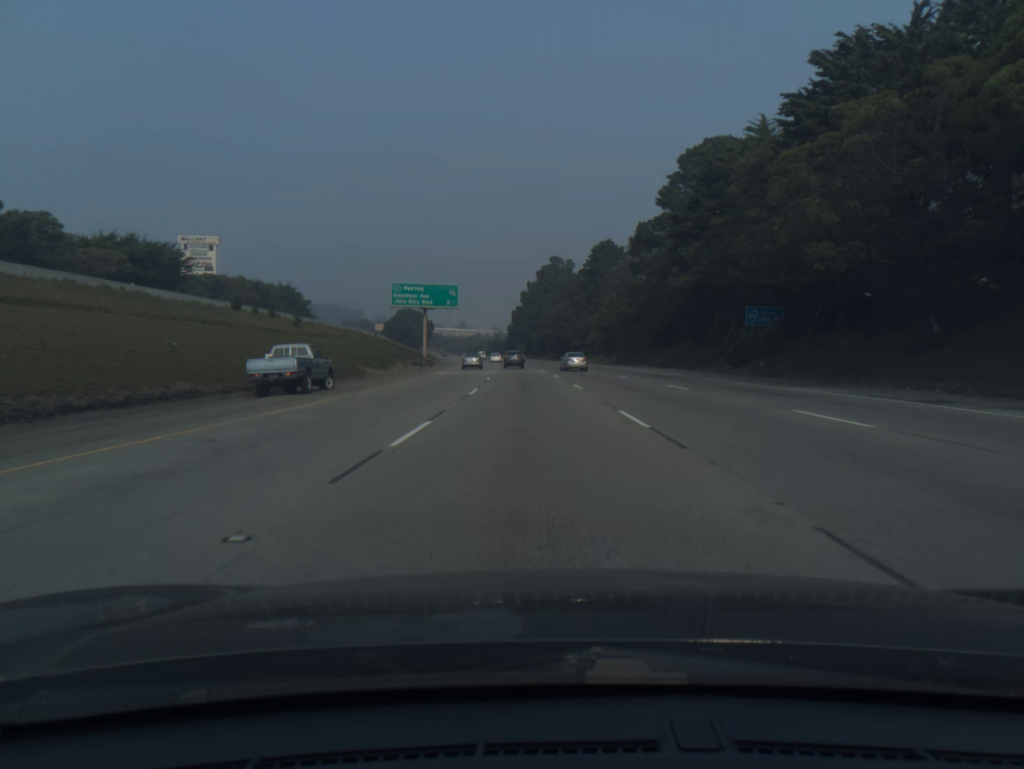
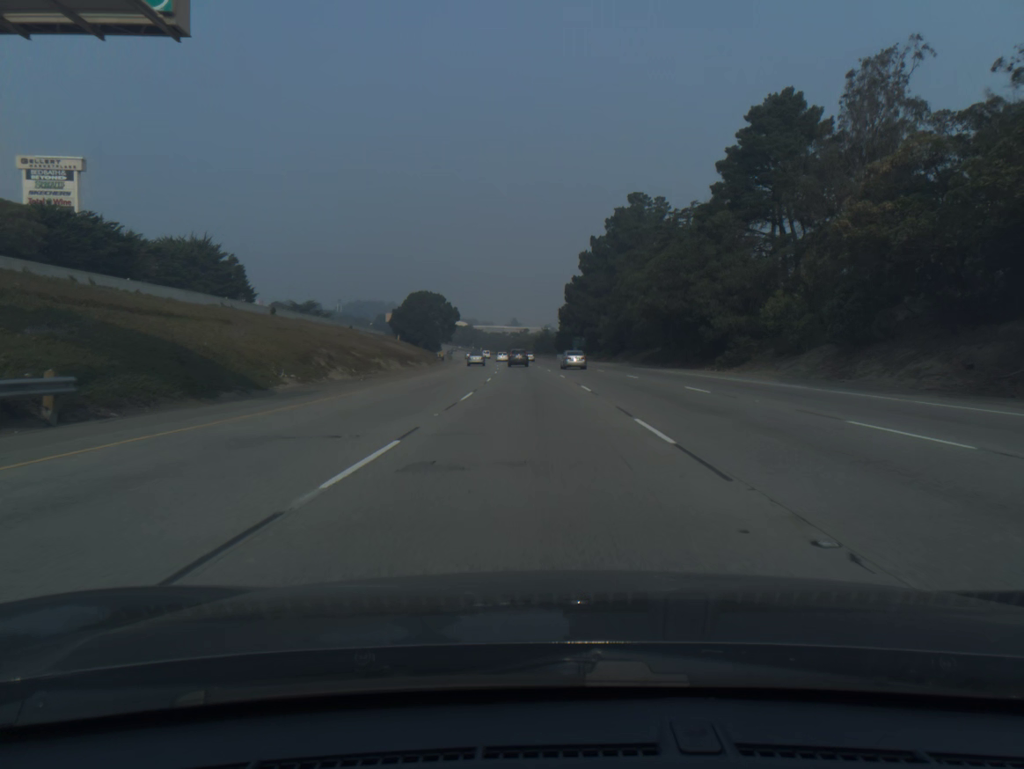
(-2.6, +75.5) m; -4°
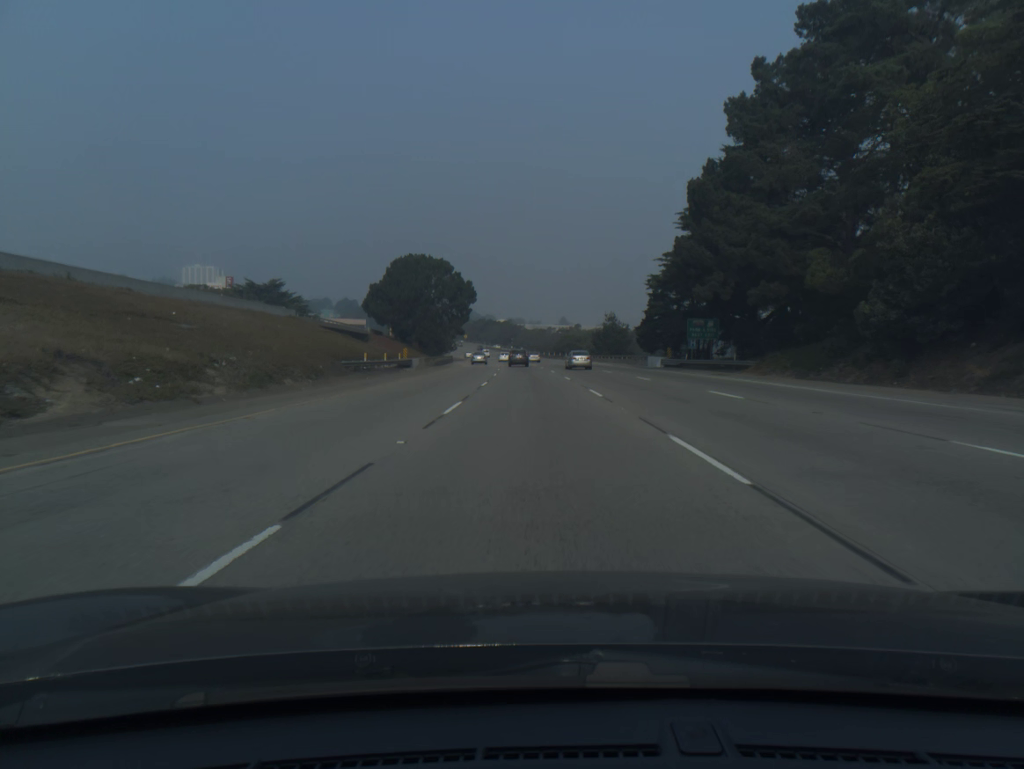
(-2.4, +76.0) m; -4°
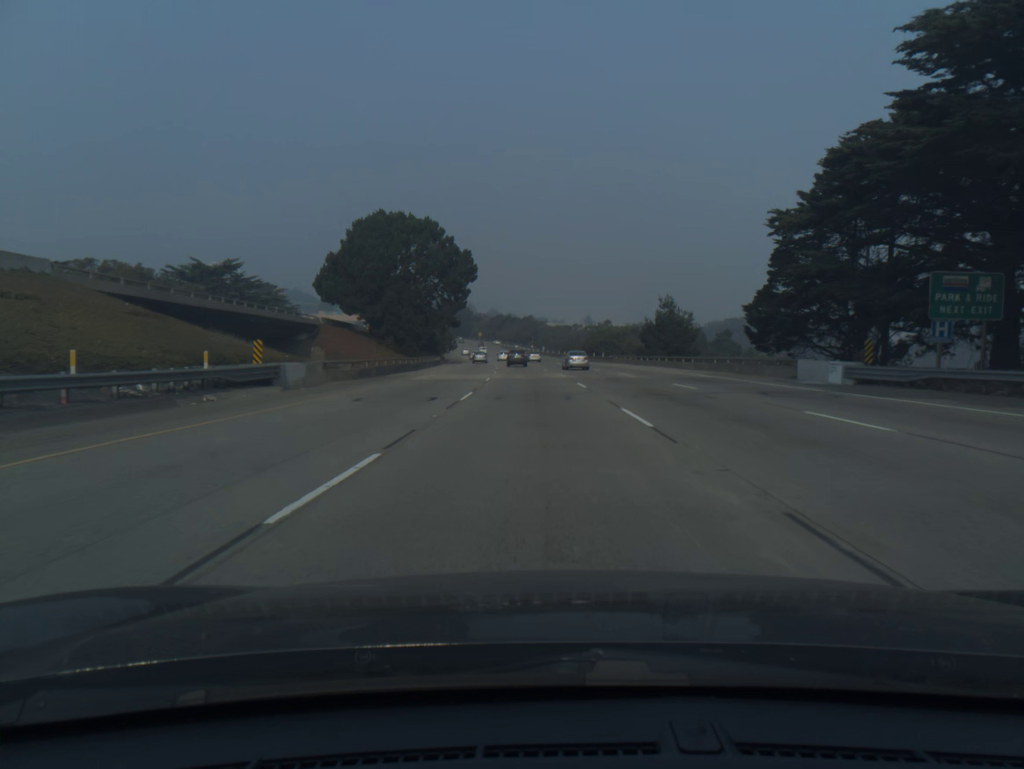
(-0.6, +38.3) m; -2°
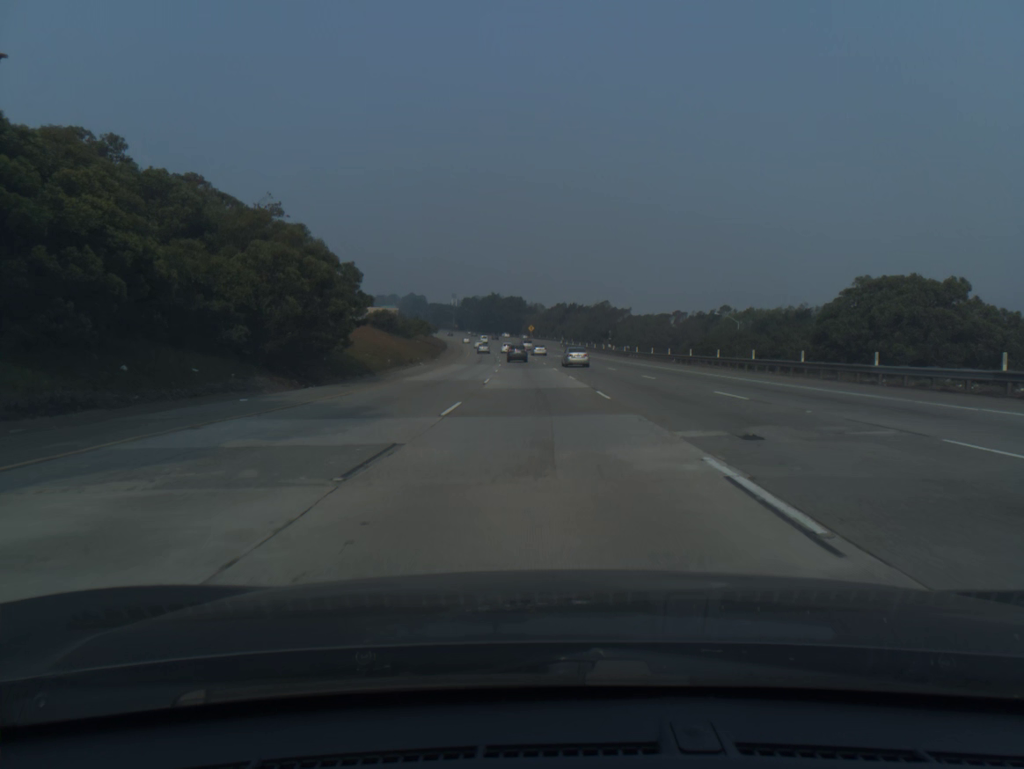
(-3.8, +96.0) m; -5°
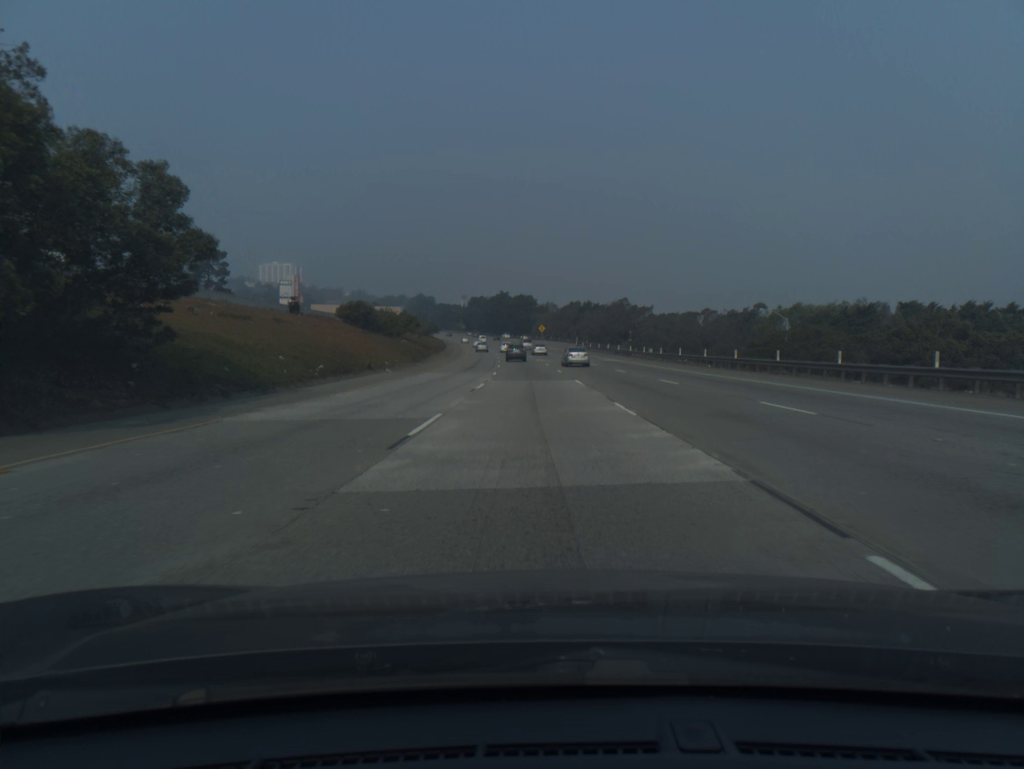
(-0.1, +19.2) m; -1°
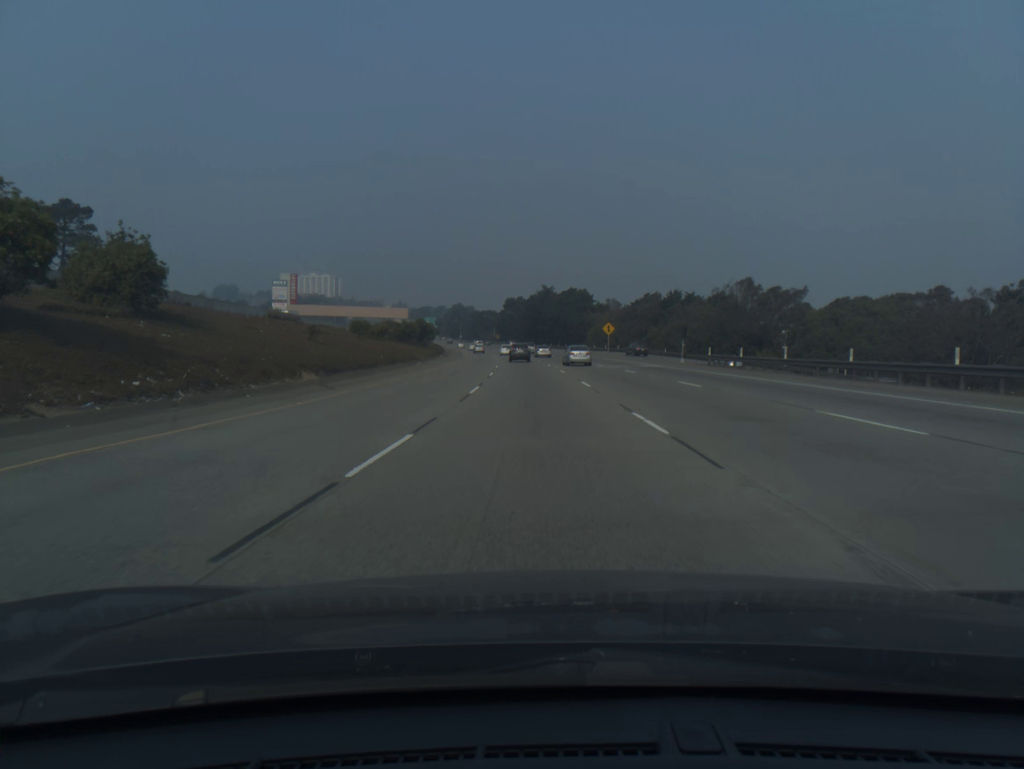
(-2.2, +76.7) m; -4°
